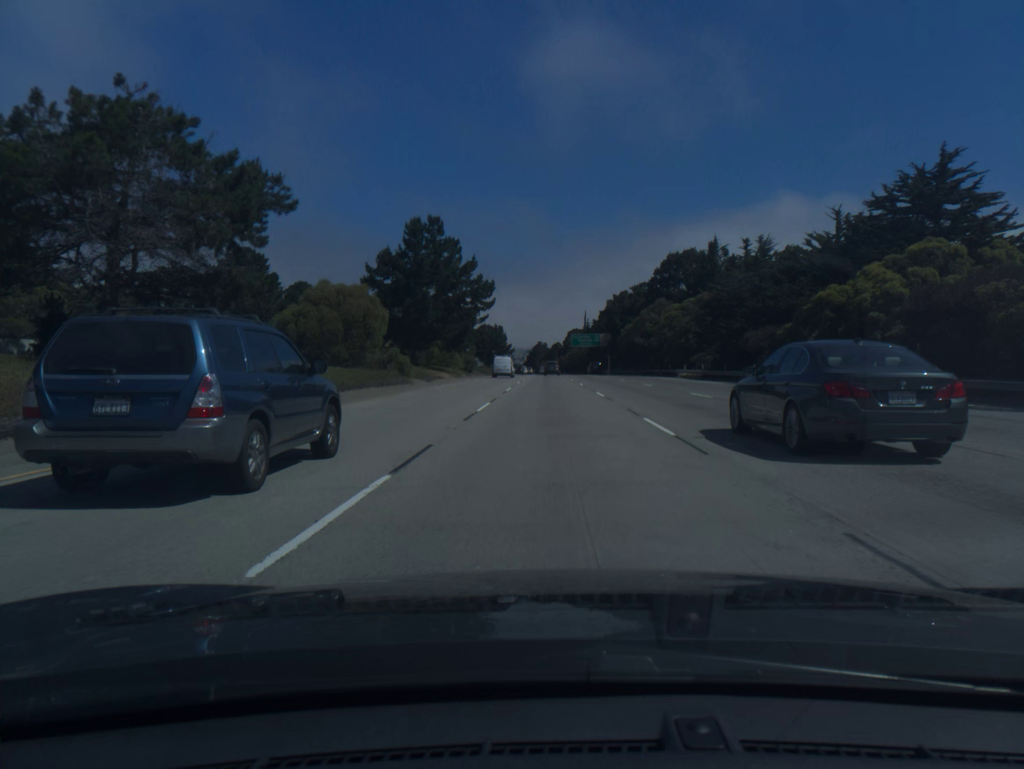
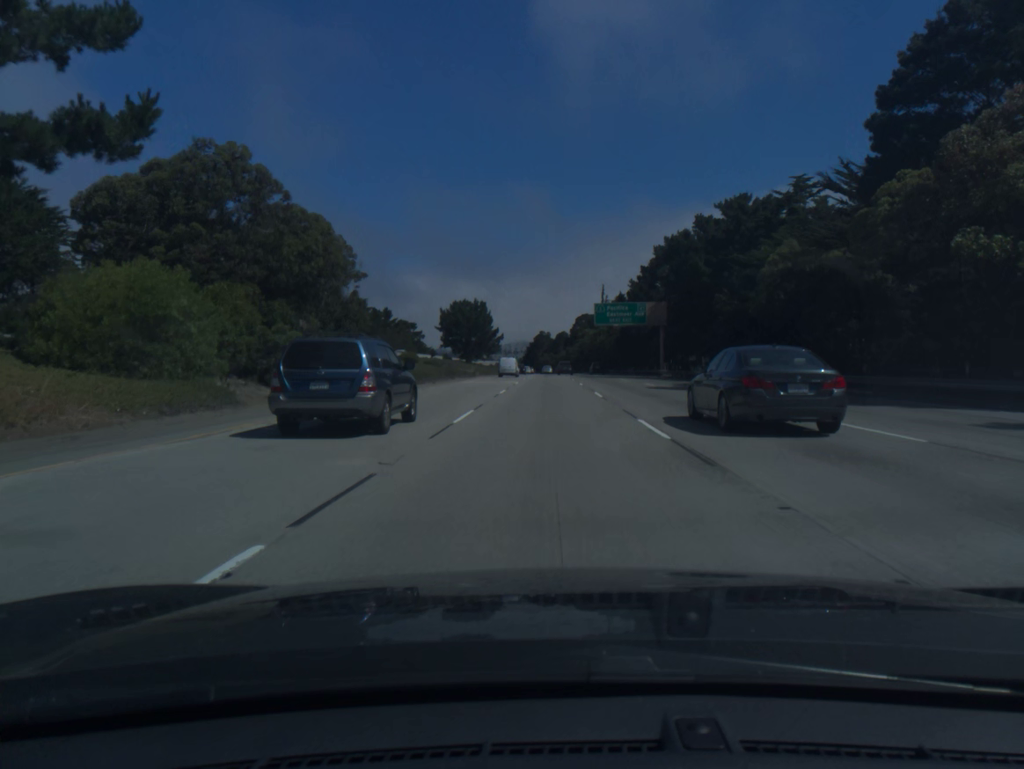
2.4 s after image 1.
(+0.2, +73.7) m; 0°
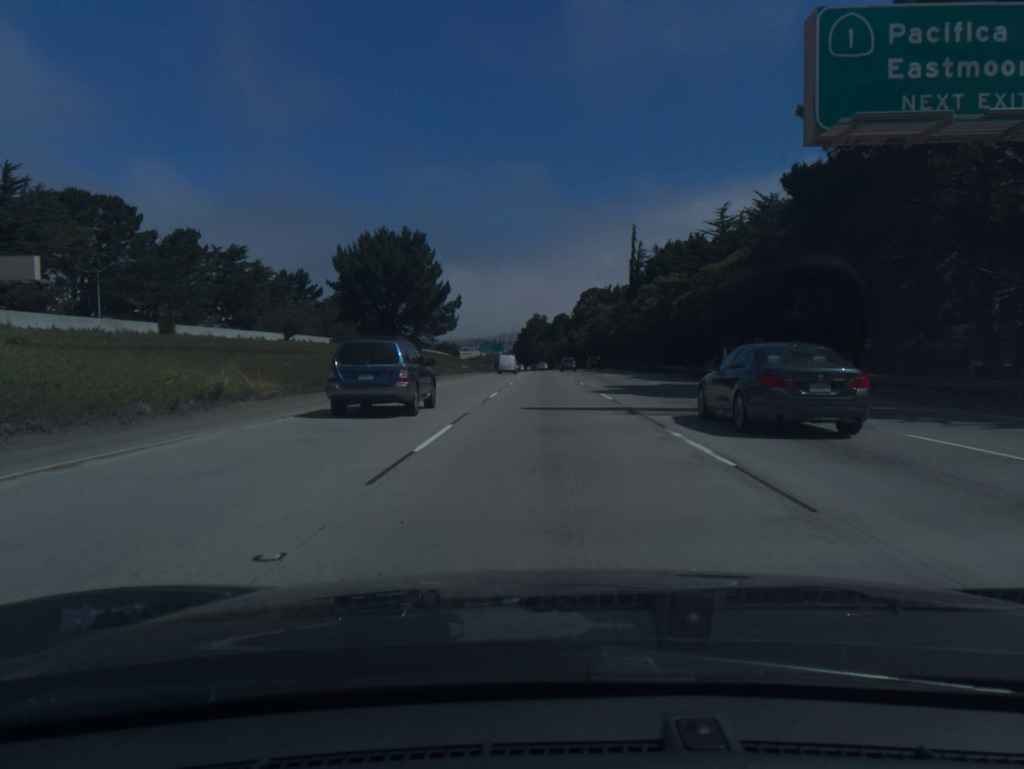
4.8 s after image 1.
(0.0, +76.2) m; 0°
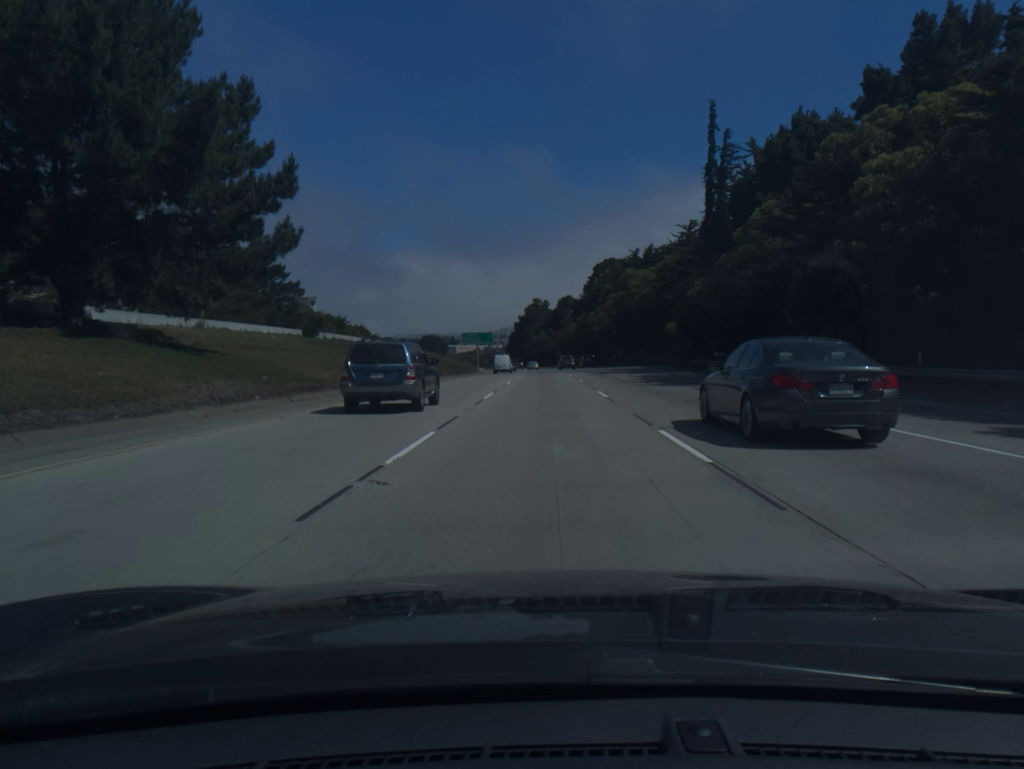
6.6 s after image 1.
(0.0, +58.1) m; 0°
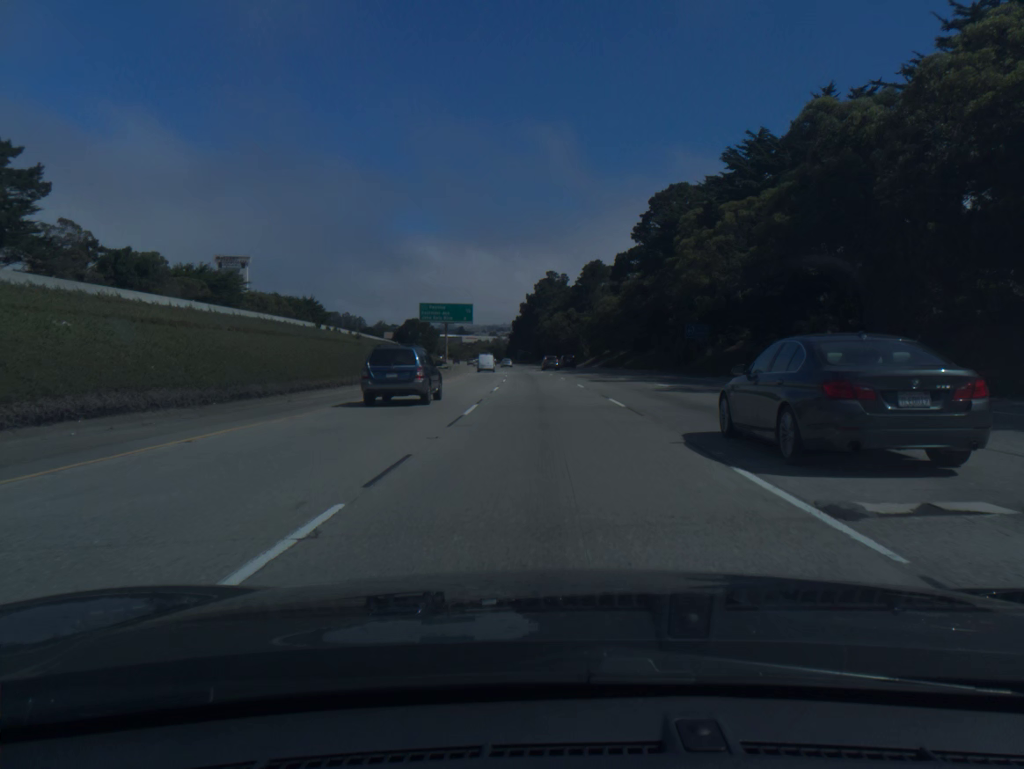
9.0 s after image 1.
(-0.4, +77.5) m; -1°
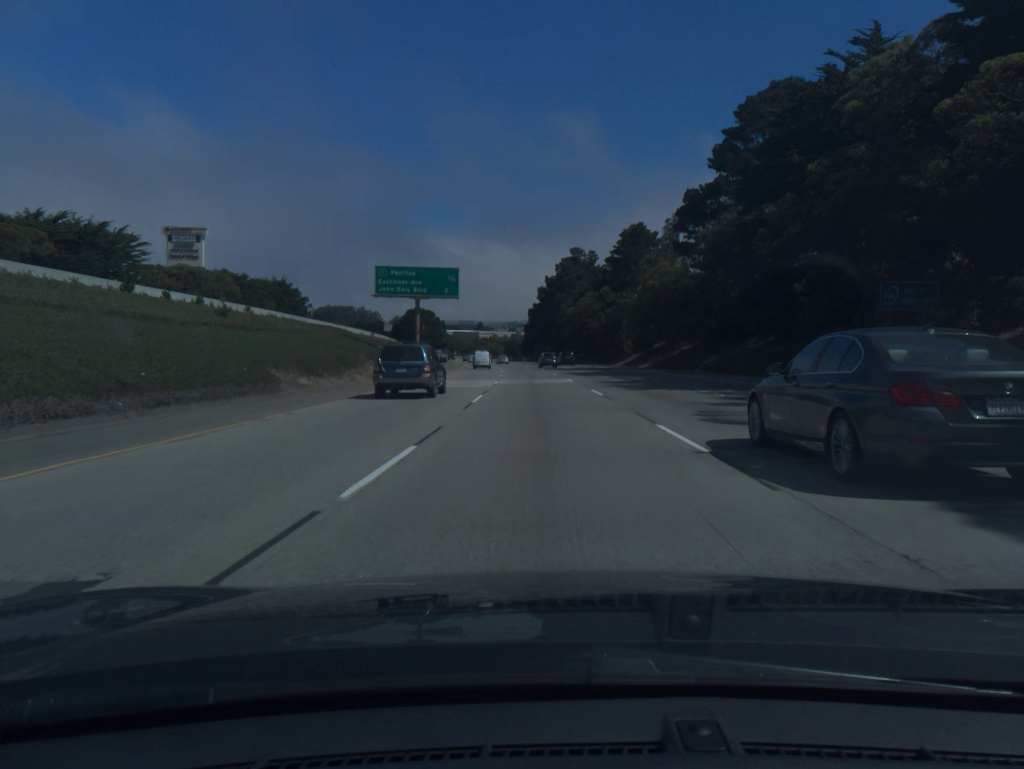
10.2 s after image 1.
(-0.5, +38.8) m; -1°
